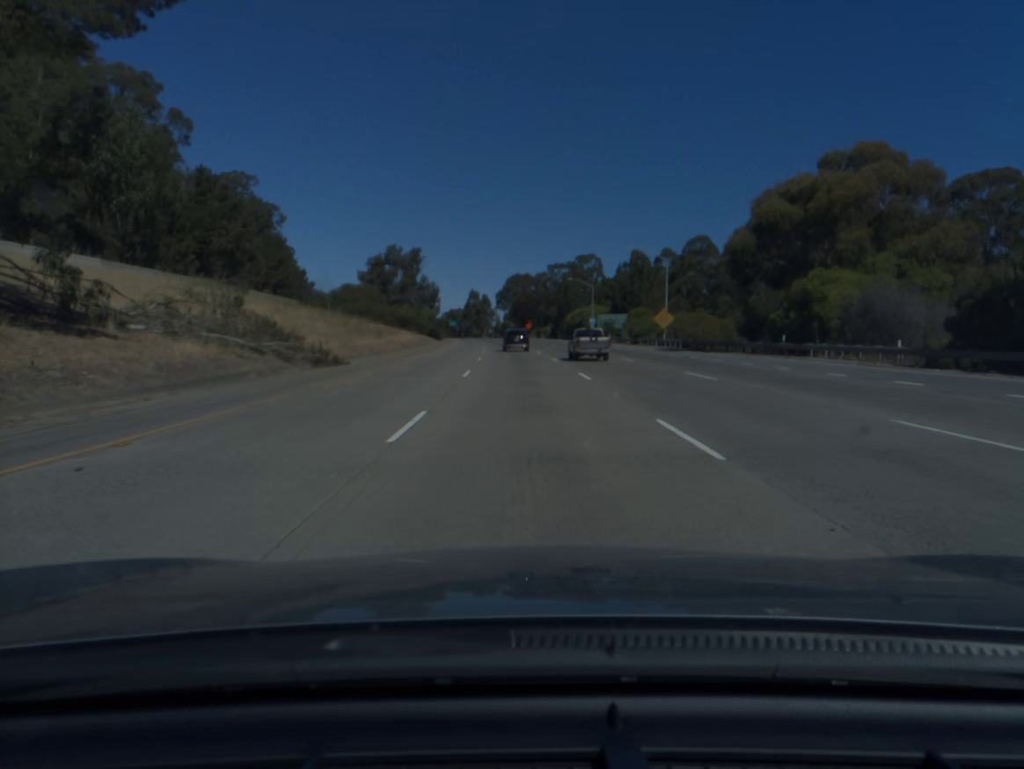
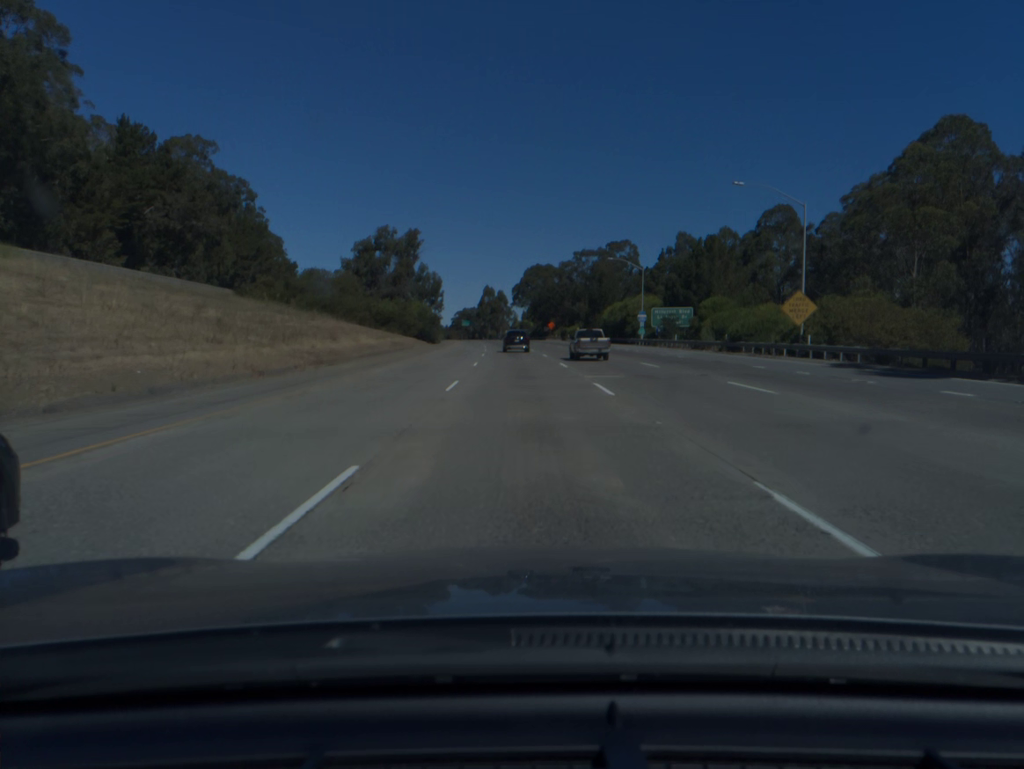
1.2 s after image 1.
(-0.4, +34.7) m; -1°
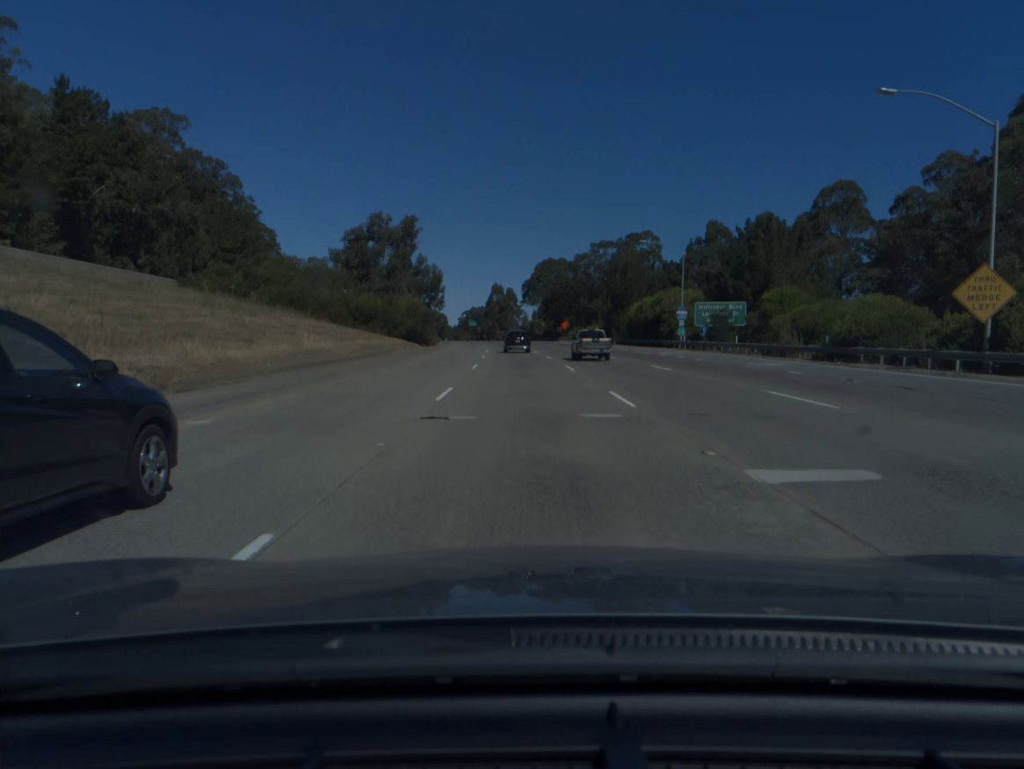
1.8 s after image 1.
(-0.1, +17.4) m; -1°
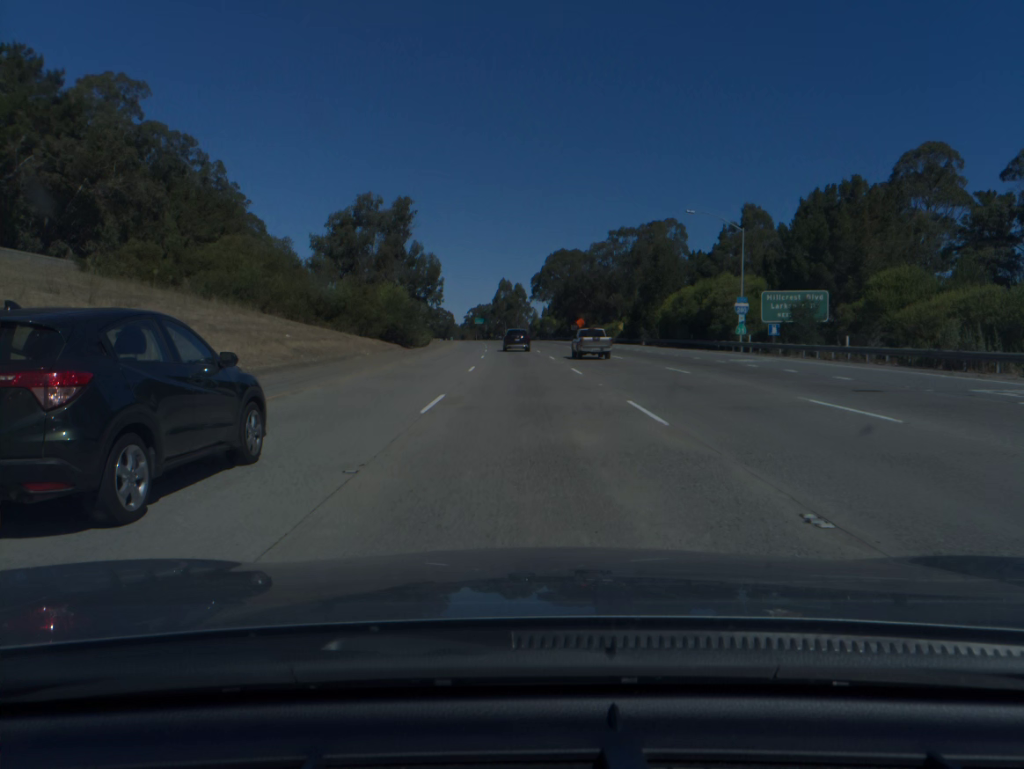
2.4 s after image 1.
(-0.1, +17.4) m; -1°
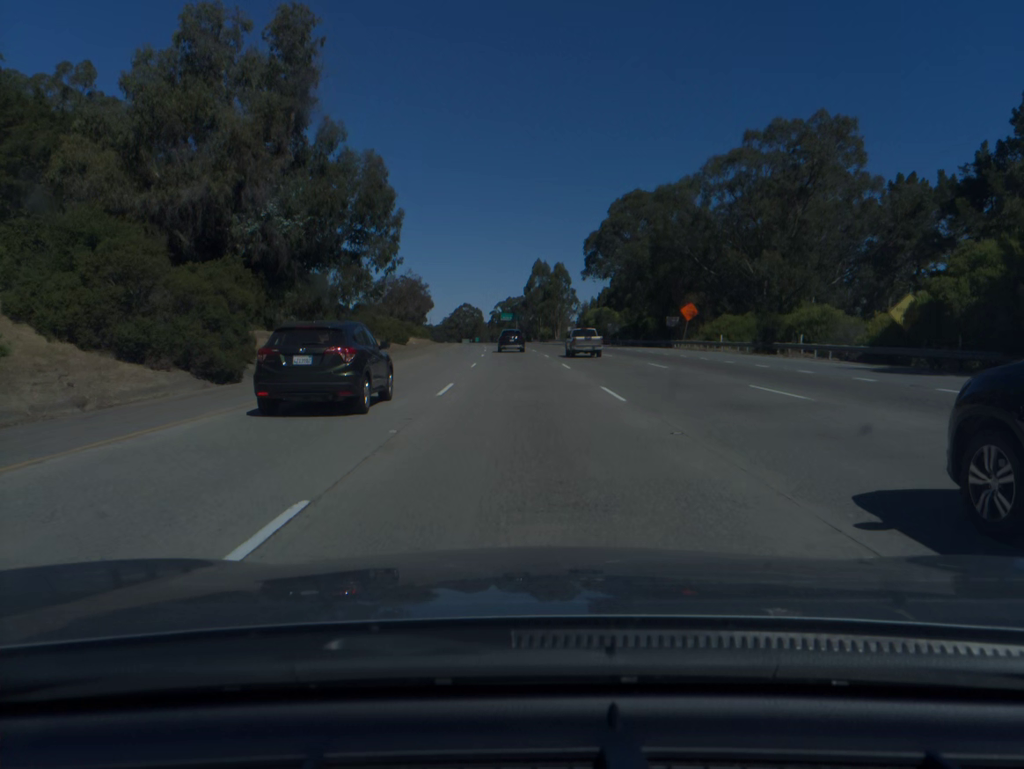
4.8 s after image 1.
(-1.5, +69.5) m; -3°
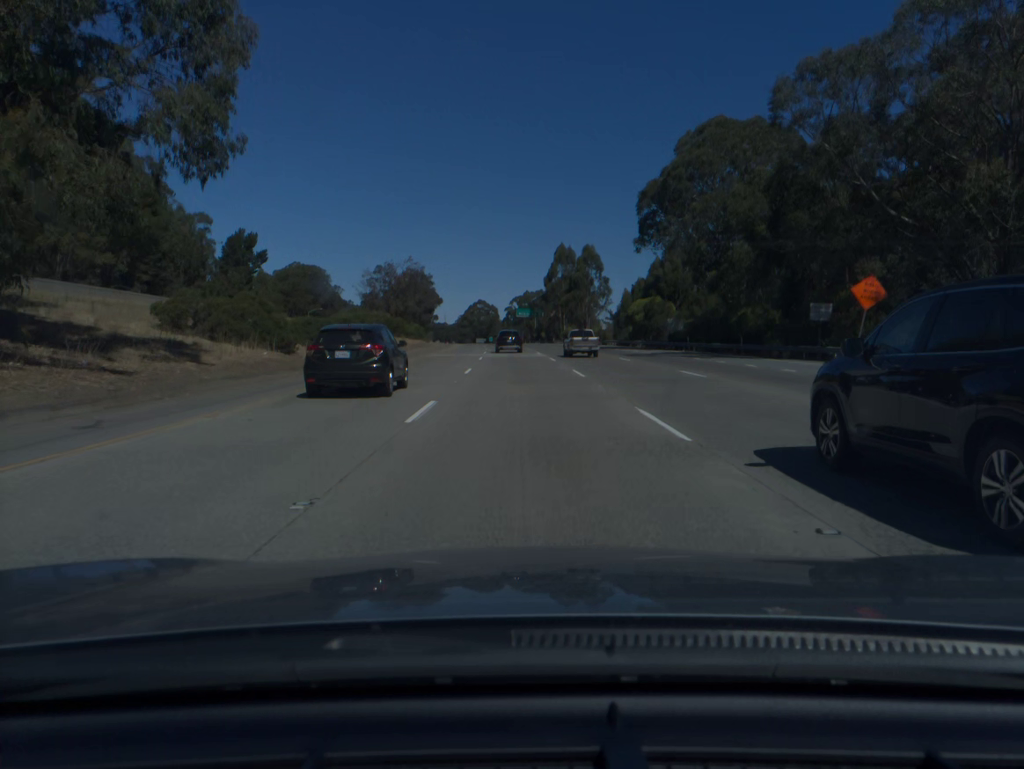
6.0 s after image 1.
(-0.4, +34.7) m; -1°
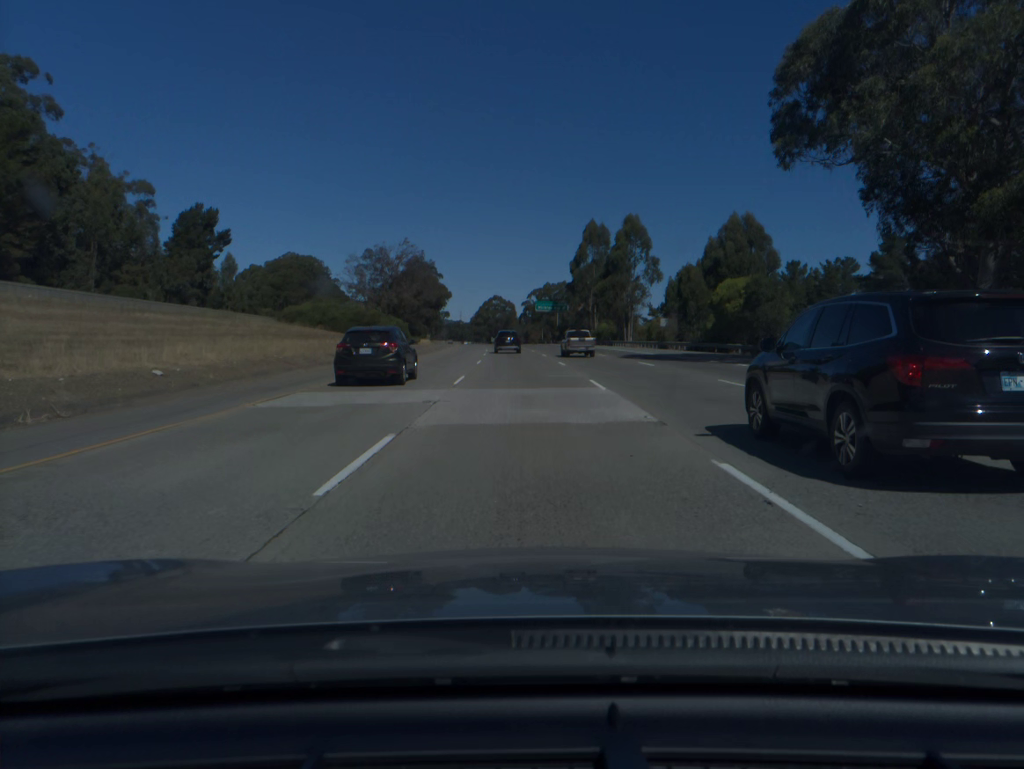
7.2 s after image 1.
(-0.4, +34.6) m; -1°
